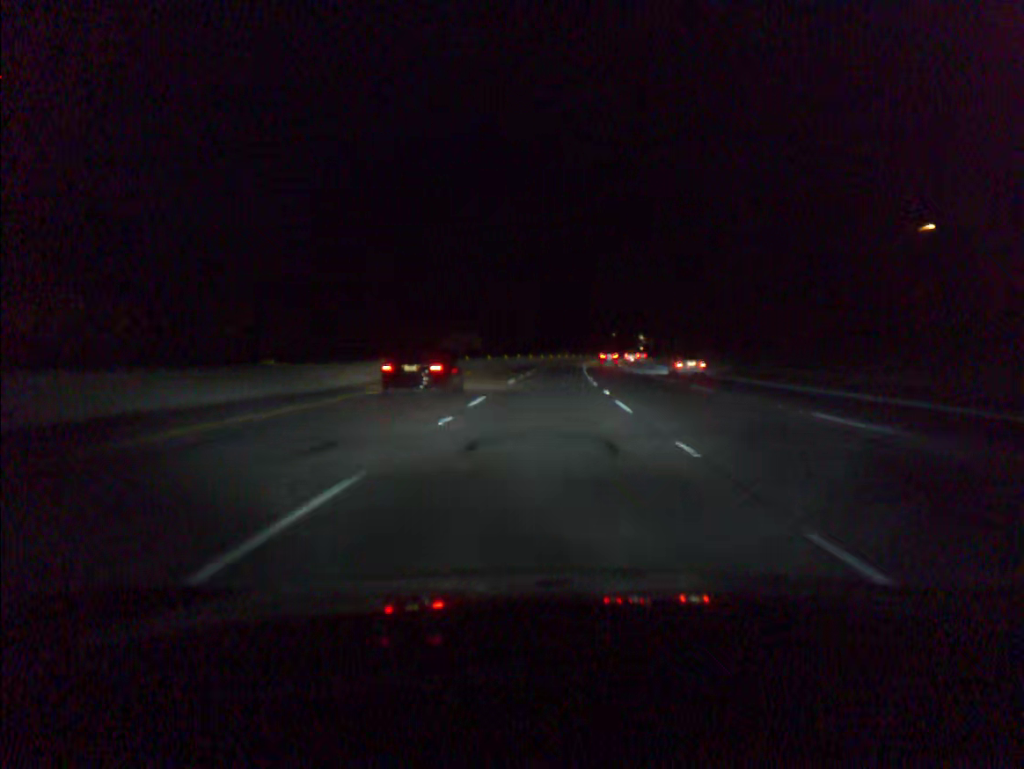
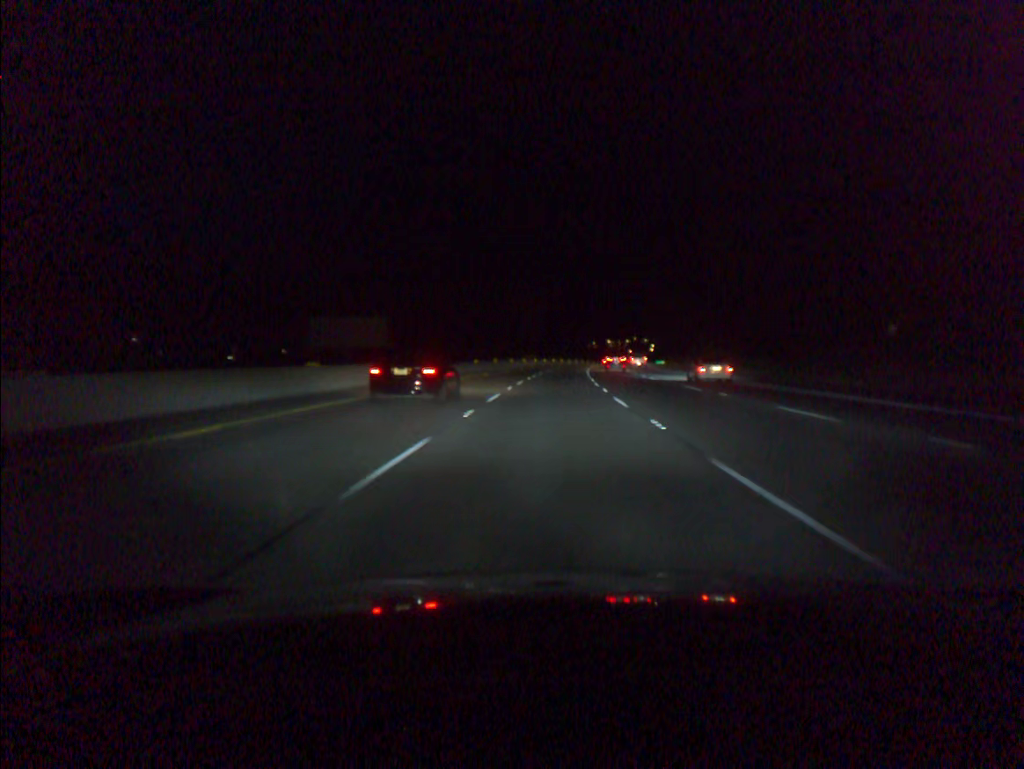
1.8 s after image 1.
(+1.3, +55.3) m; +3°
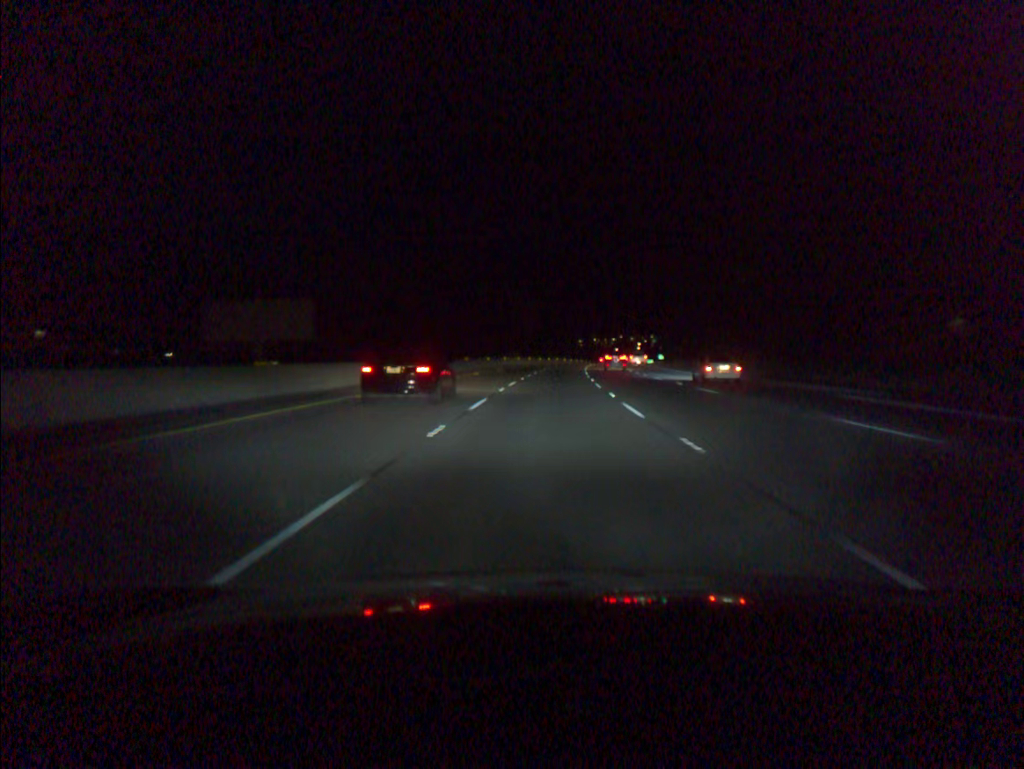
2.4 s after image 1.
(+0.2, +18.5) m; +1°
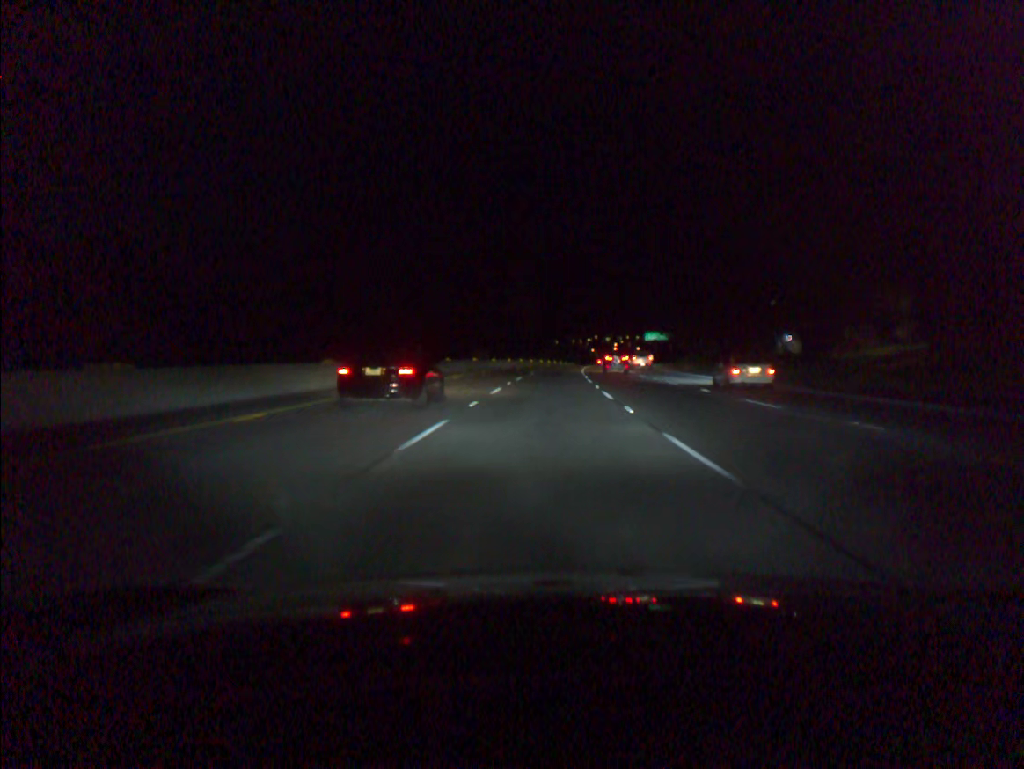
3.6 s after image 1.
(+0.6, +37.0) m; +2°
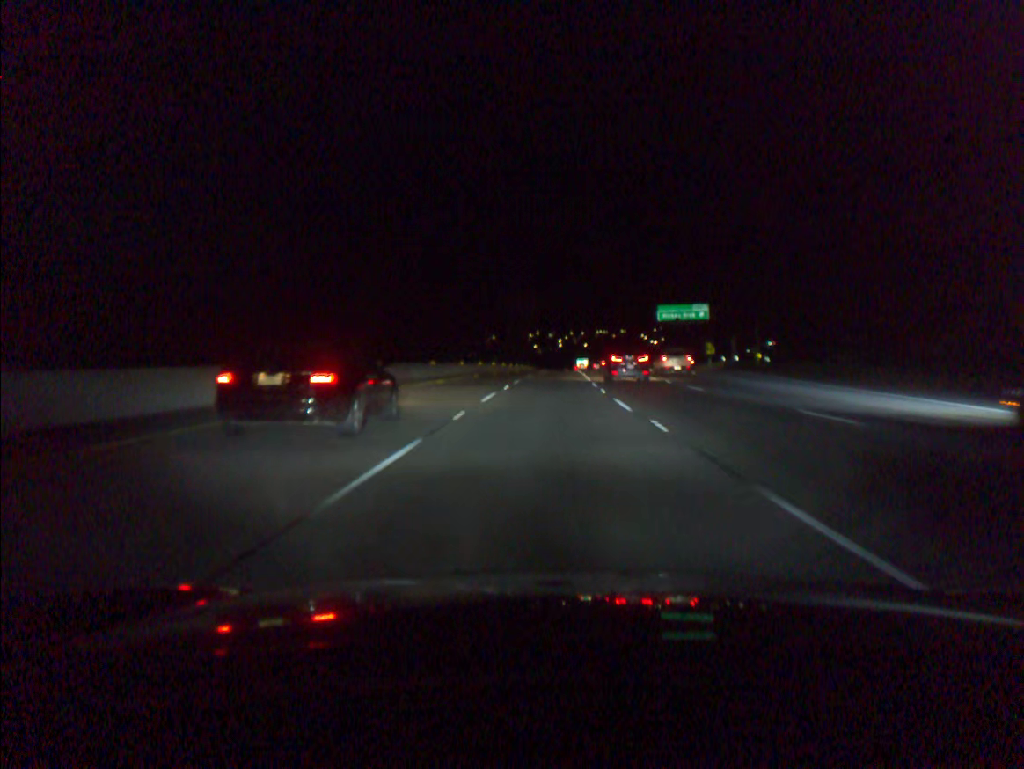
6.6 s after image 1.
(+3.2, +92.9) m; +4°
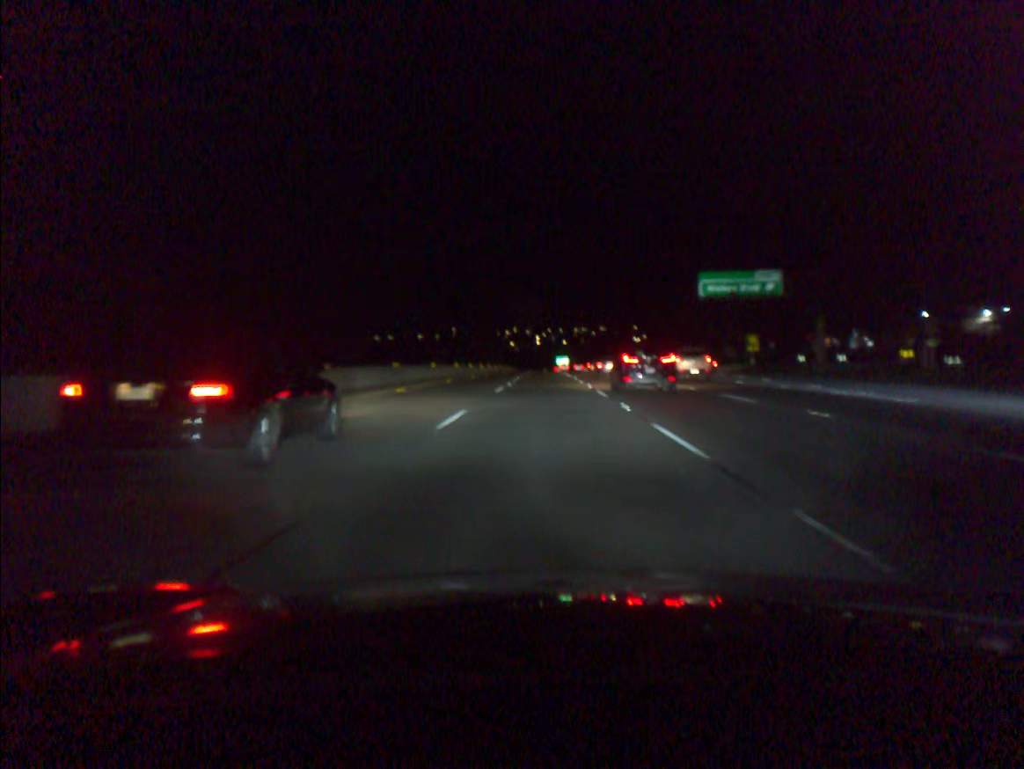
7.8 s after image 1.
(+0.5, +37.3) m; +2°
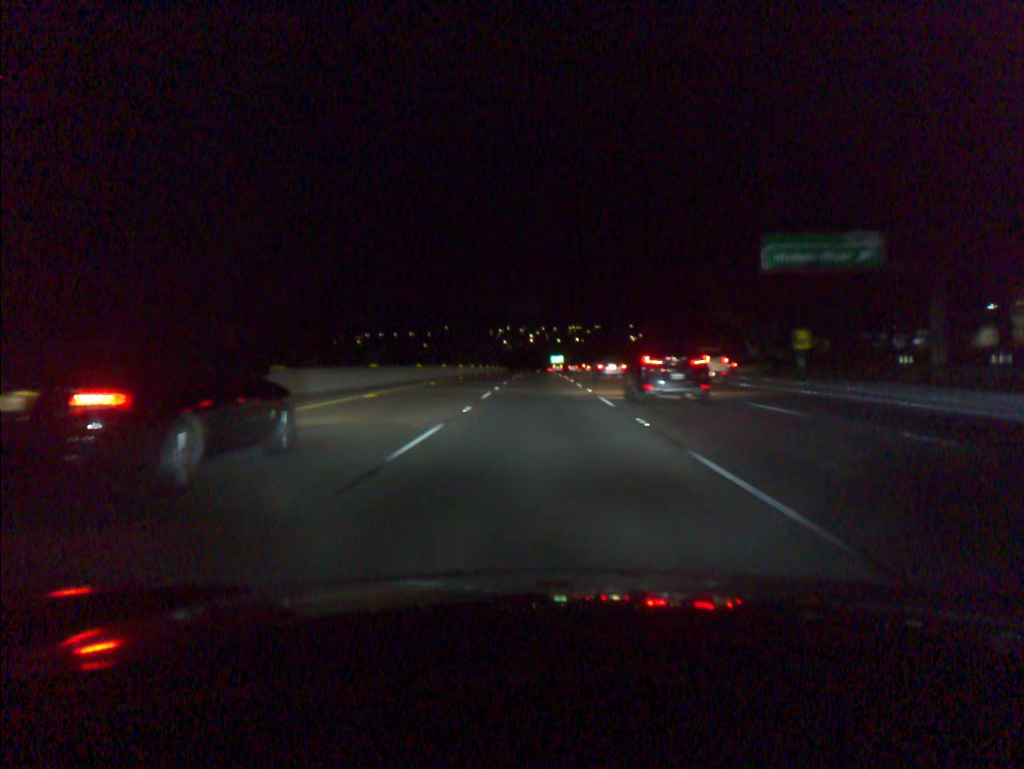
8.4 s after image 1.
(+0.1, +18.7) m; +1°
